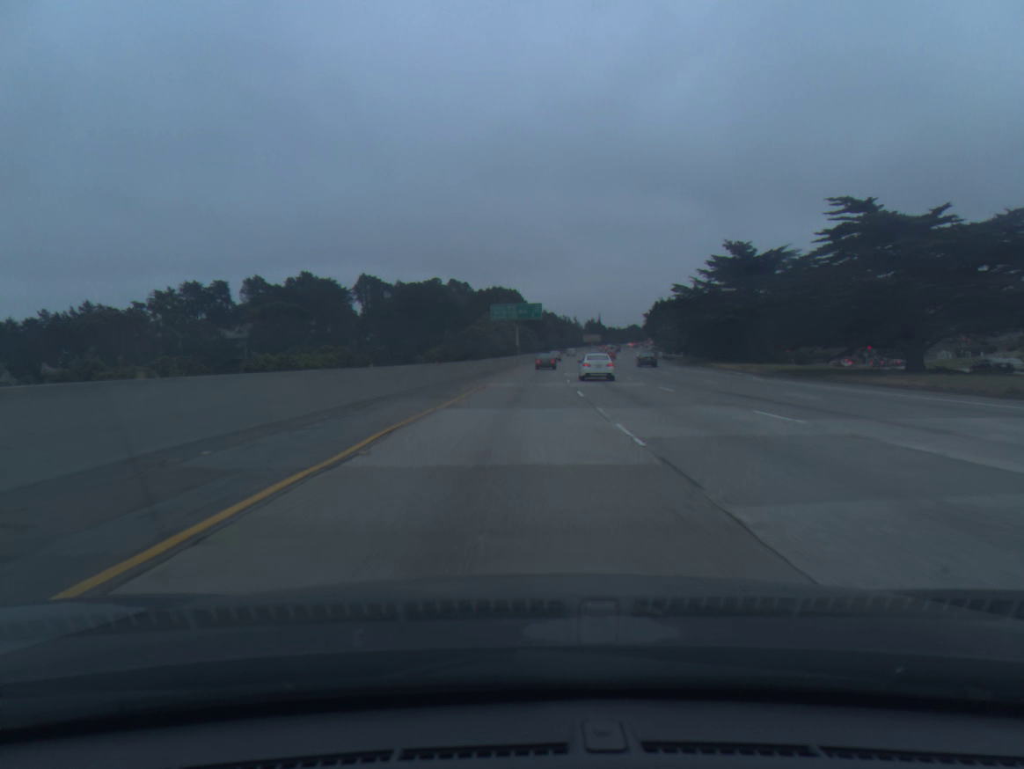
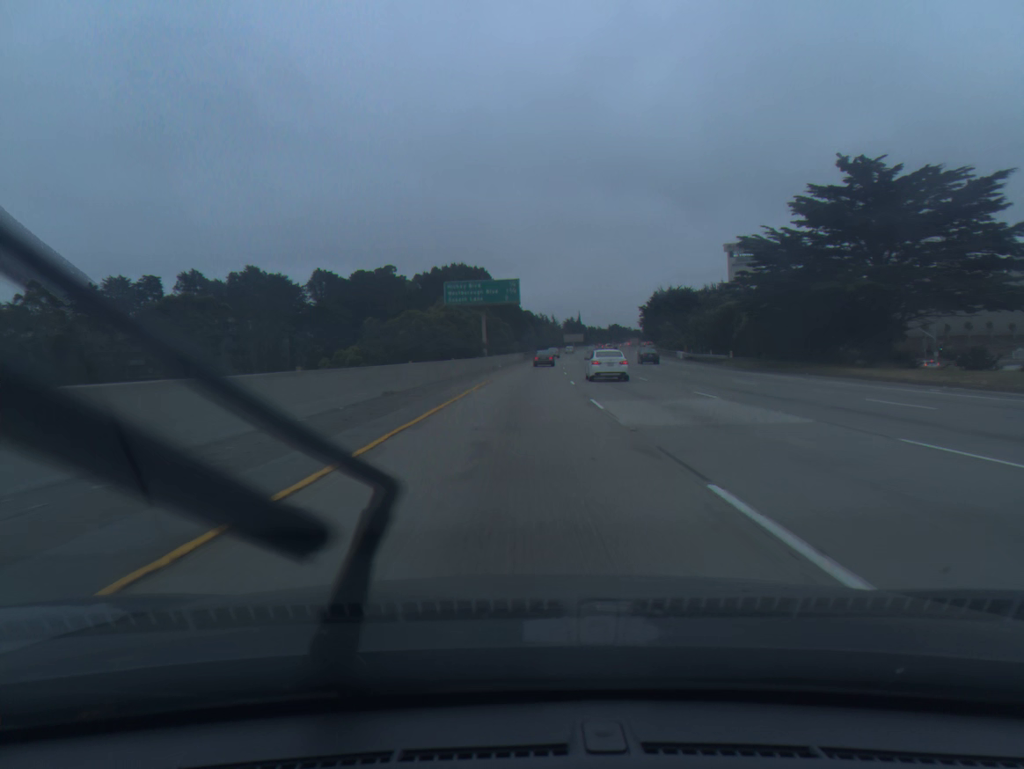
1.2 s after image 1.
(+0.6, +36.6) m; +2°
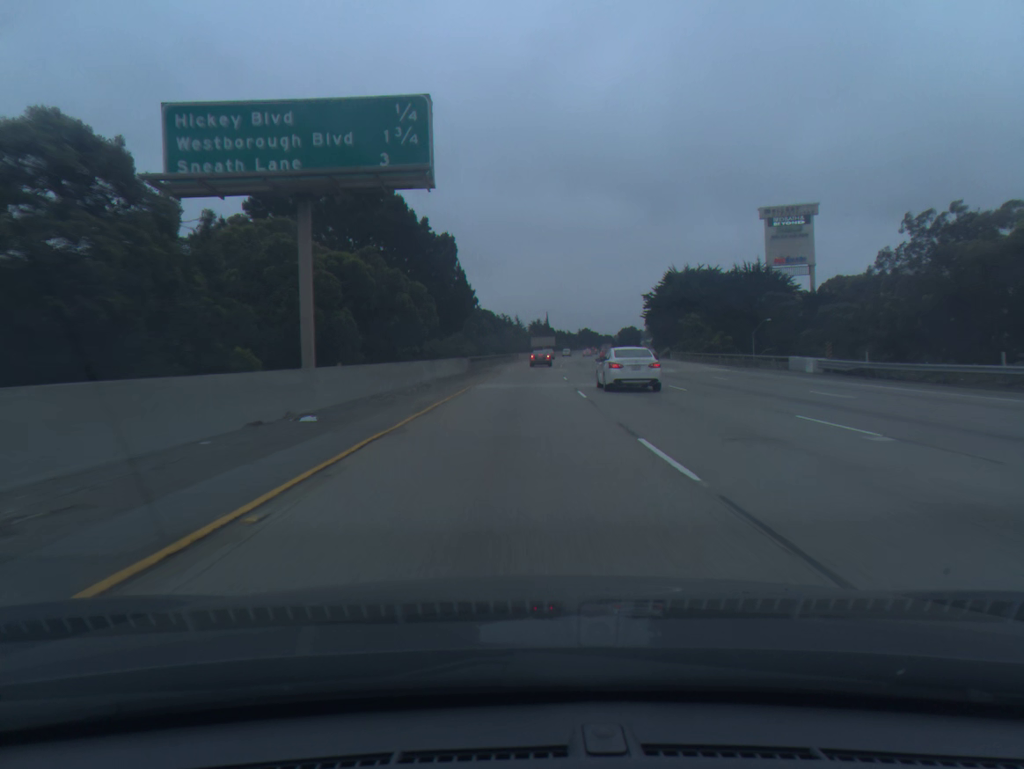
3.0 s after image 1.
(+1.3, +54.7) m; +3°
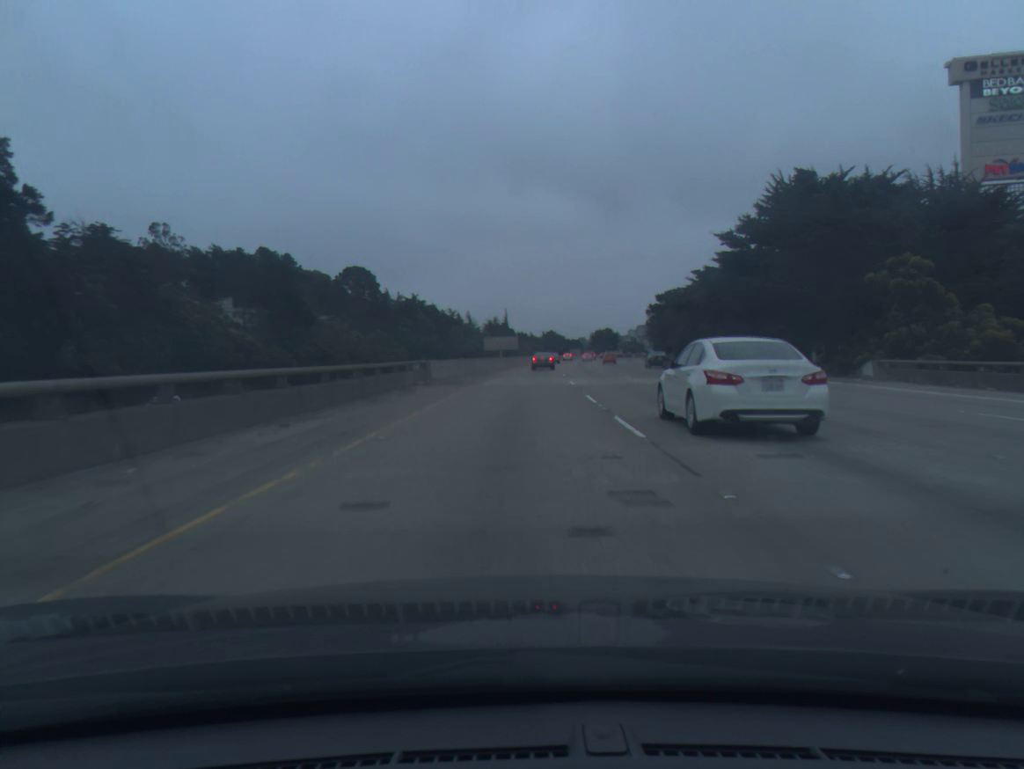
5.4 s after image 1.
(+1.9, +70.0) m; +3°
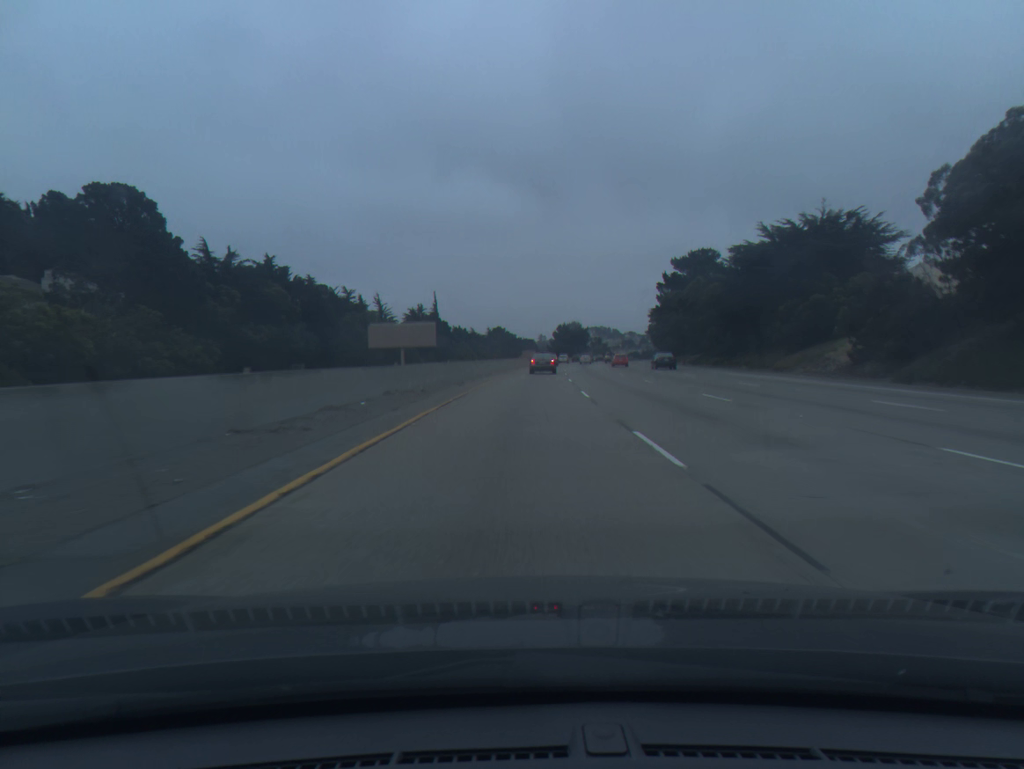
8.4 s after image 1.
(+2.7, +82.1) m; +4°
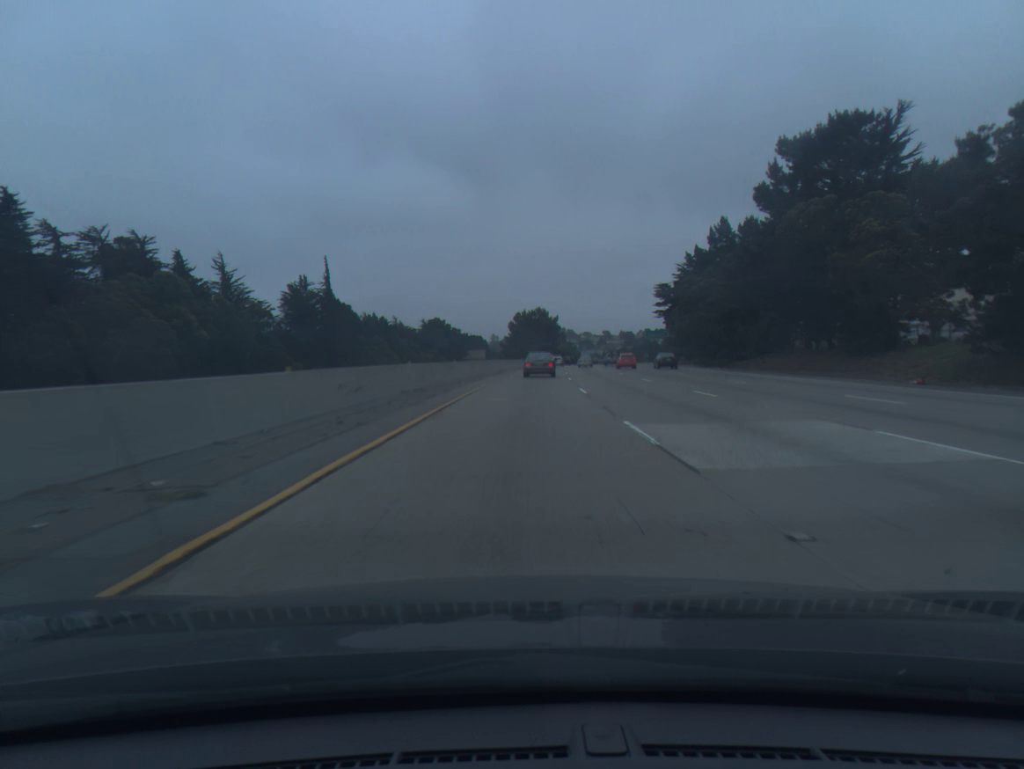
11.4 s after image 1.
(+2.1, +71.4) m; +3°
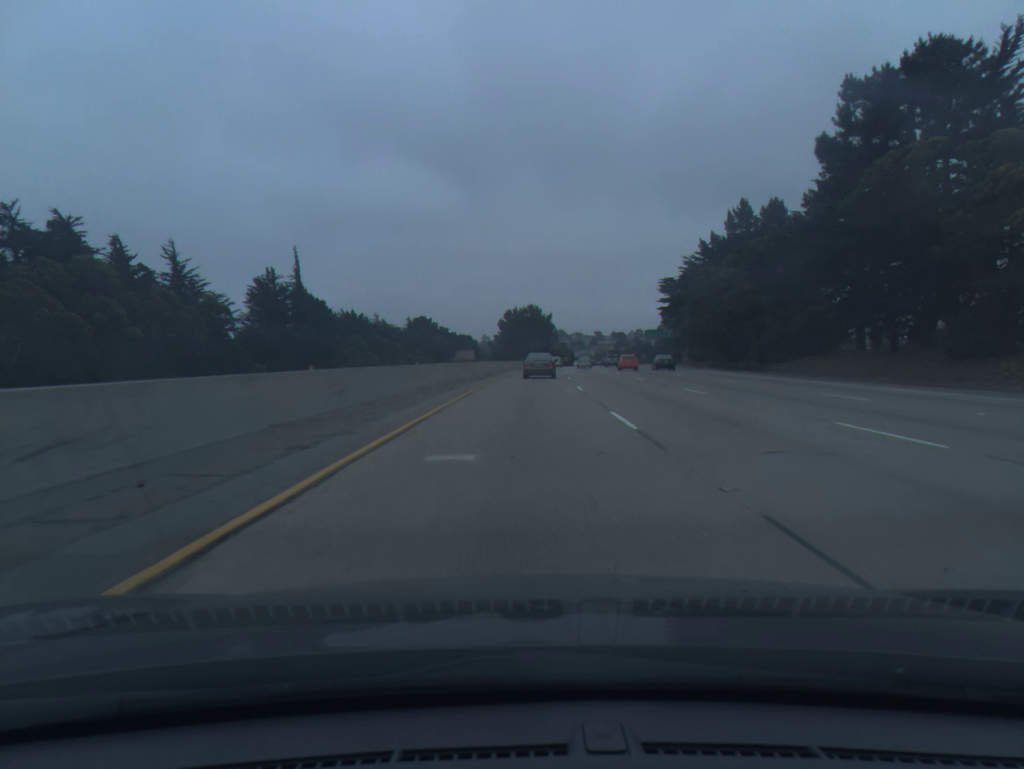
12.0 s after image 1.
(+0.1, +12.9) m; +1°
